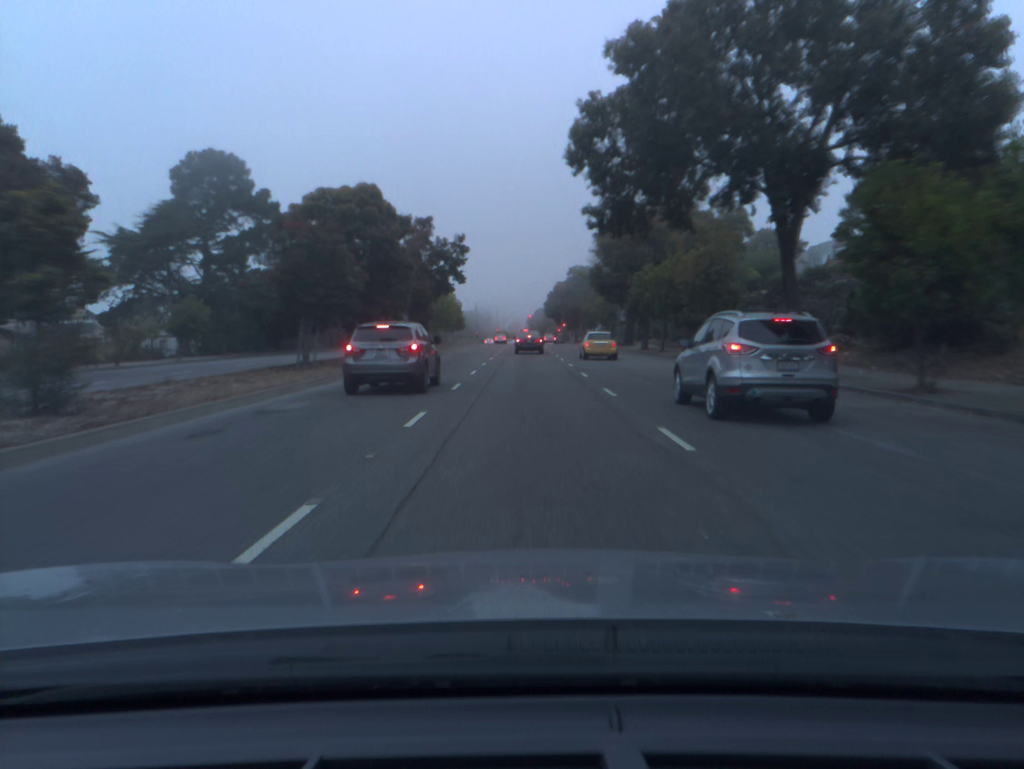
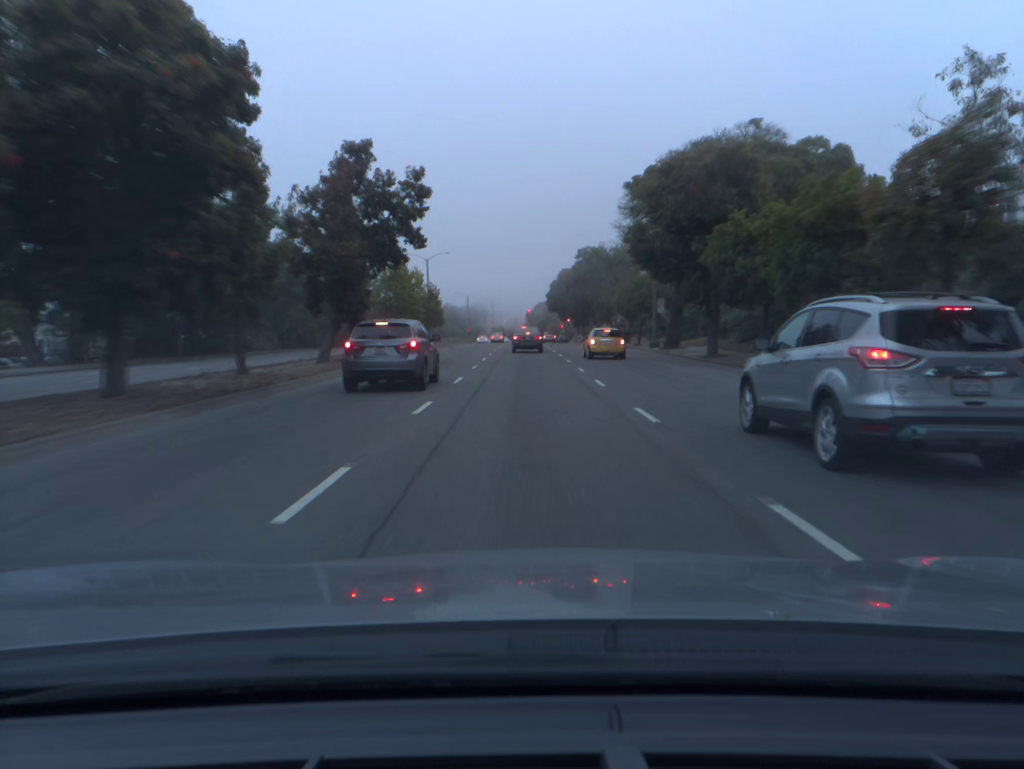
(+0.1, +20.4) m; 0°
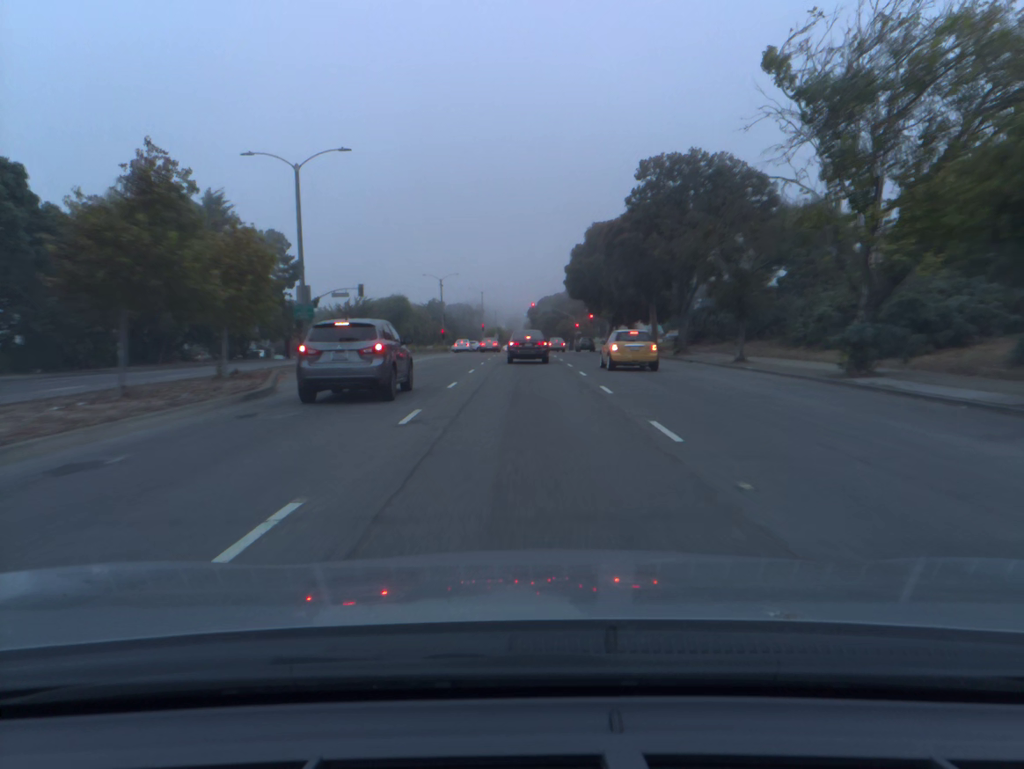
(+0.1, +45.5) m; 0°
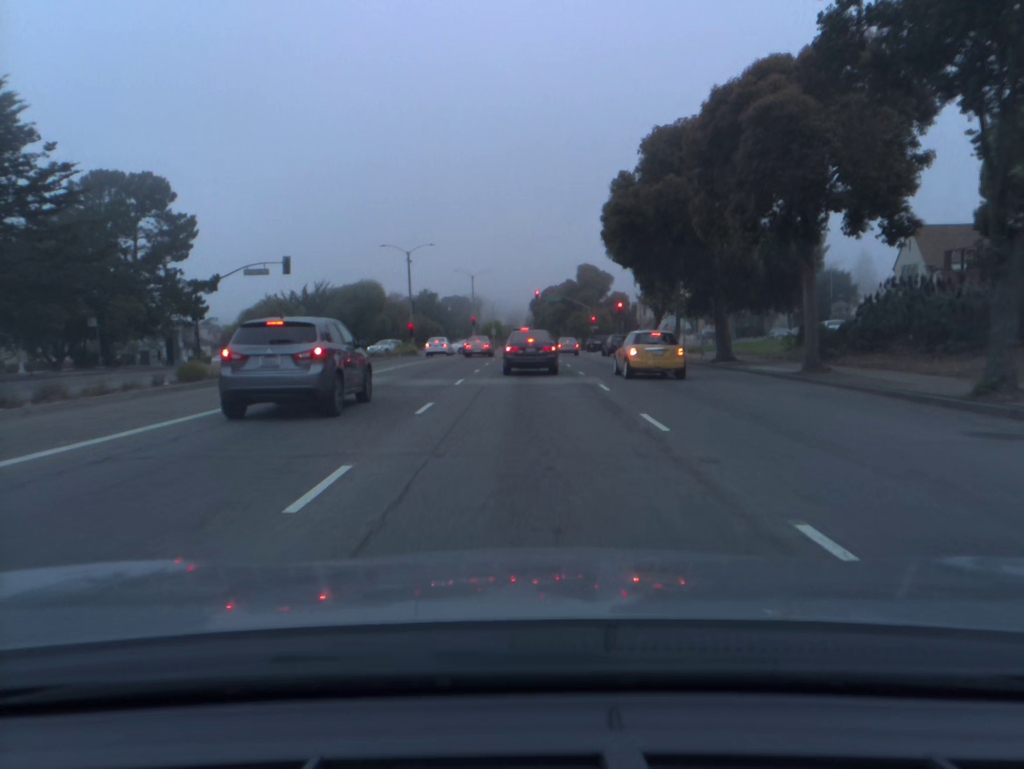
(-0.1, +28.0) m; 0°
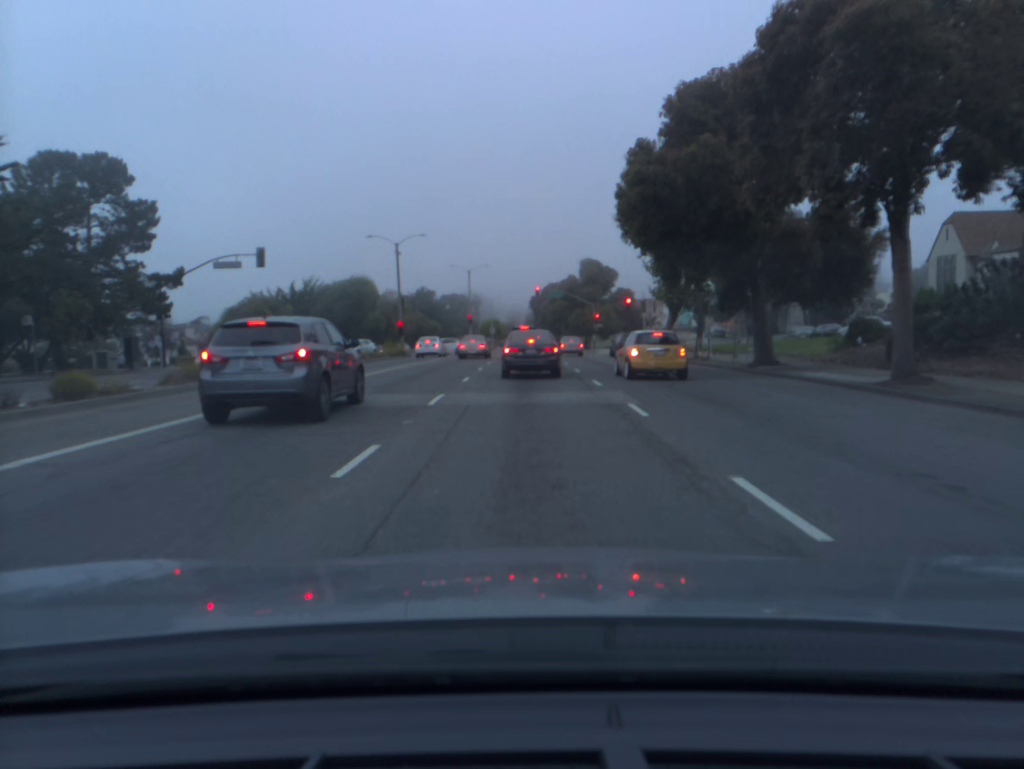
(0.0, +5.7) m; 0°
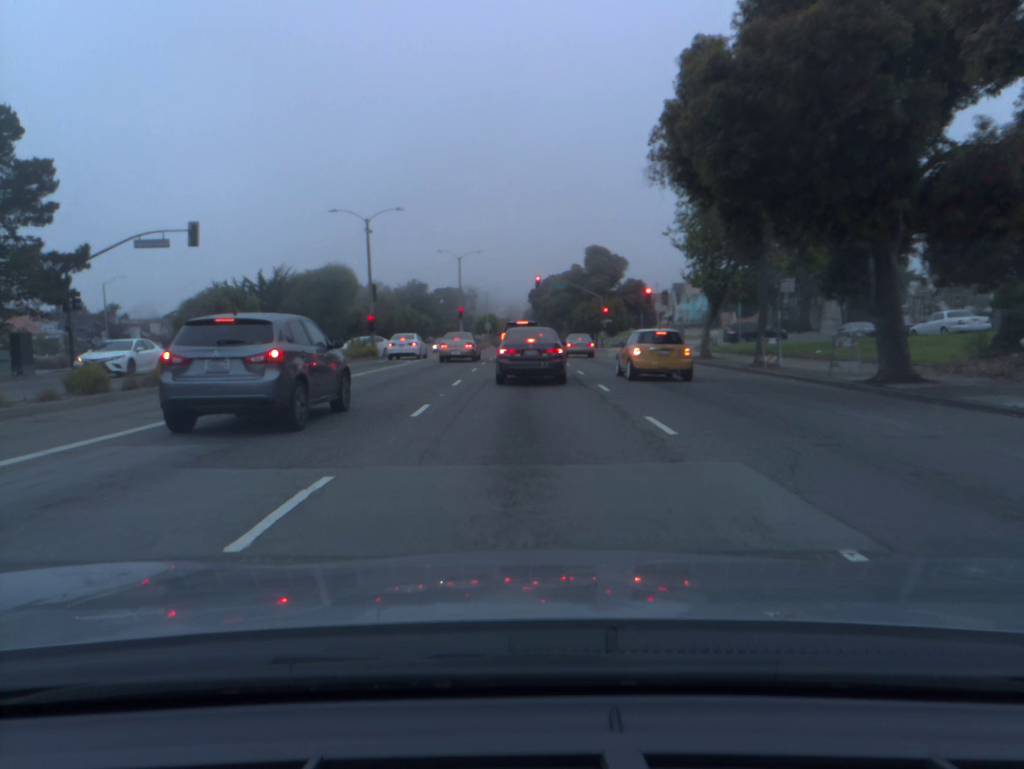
(0.0, +9.7) m; 0°
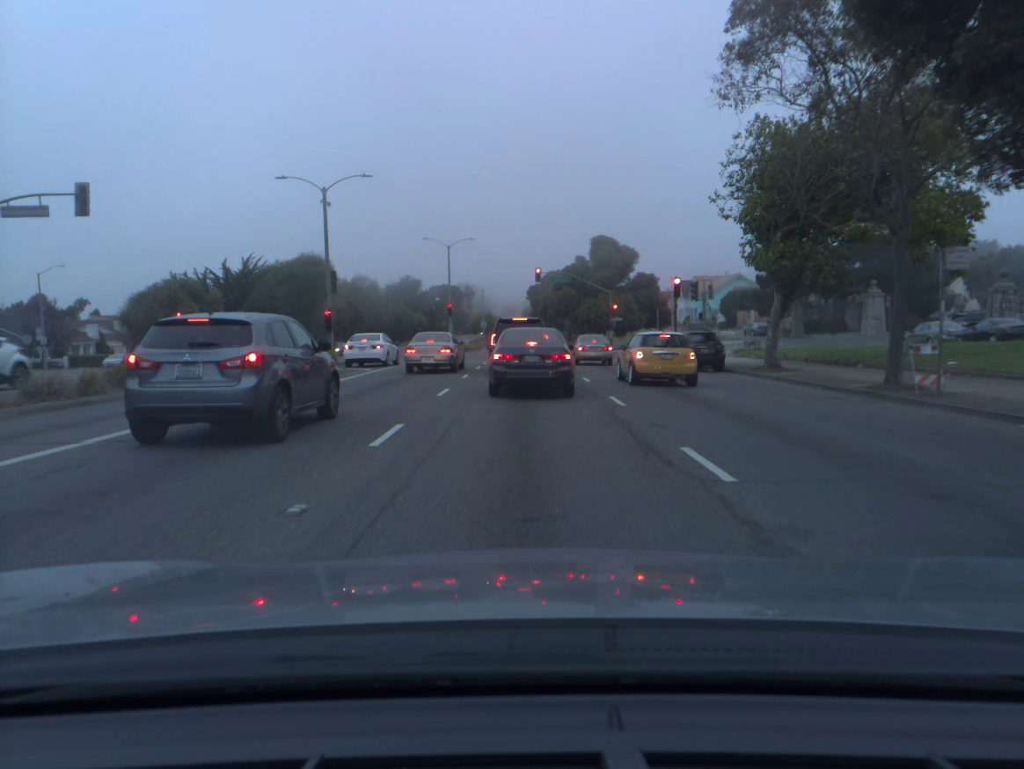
(0.0, +10.6) m; -1°
